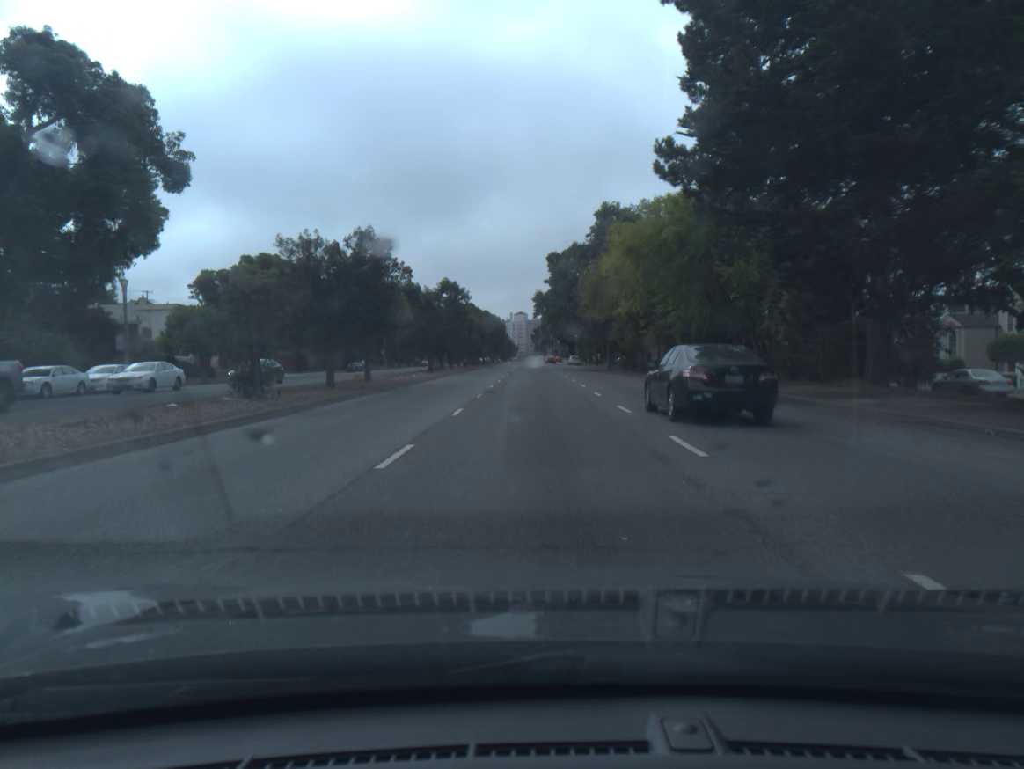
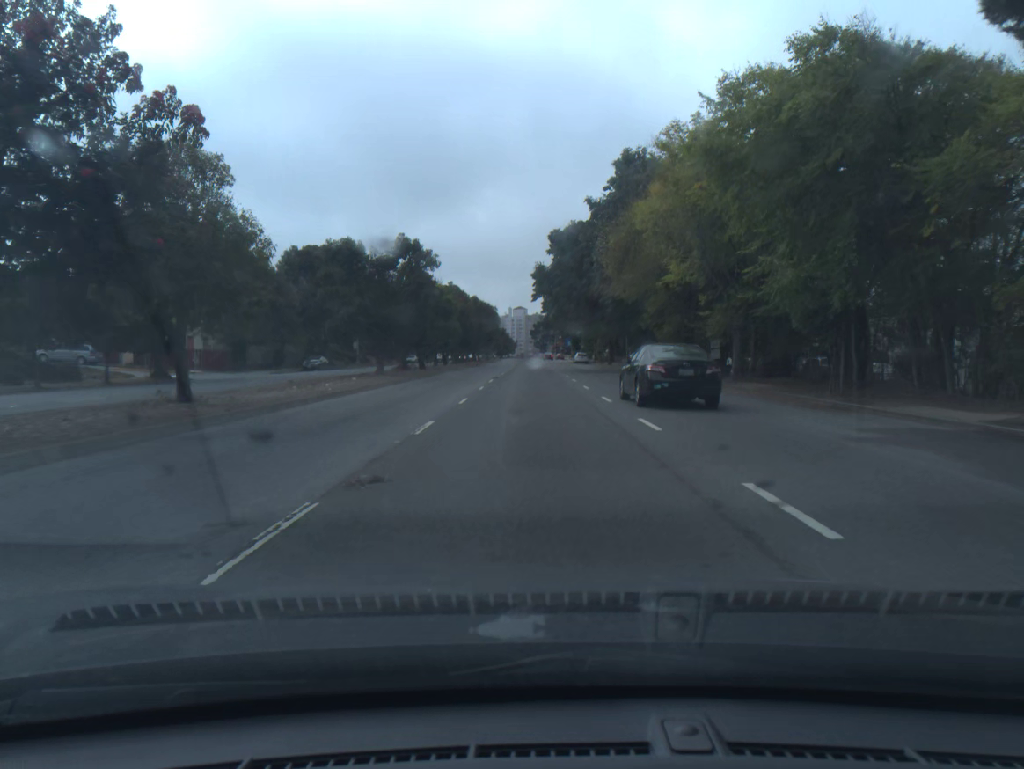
(0.0, +19.0) m; 0°
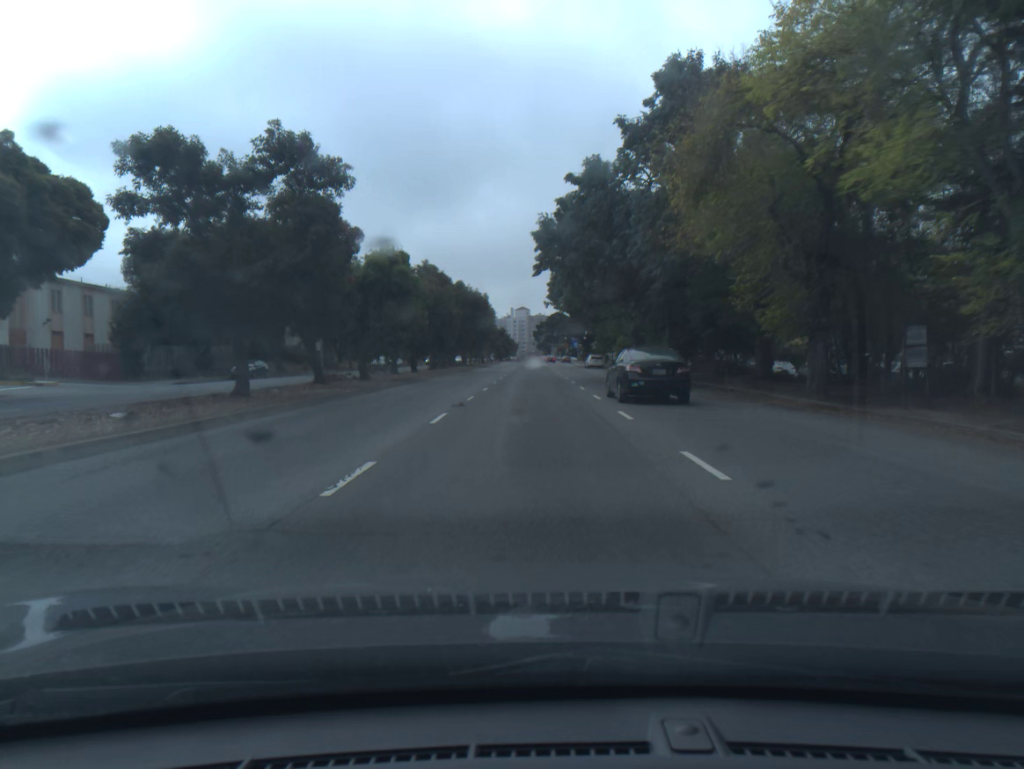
(0.0, +19.3) m; 0°
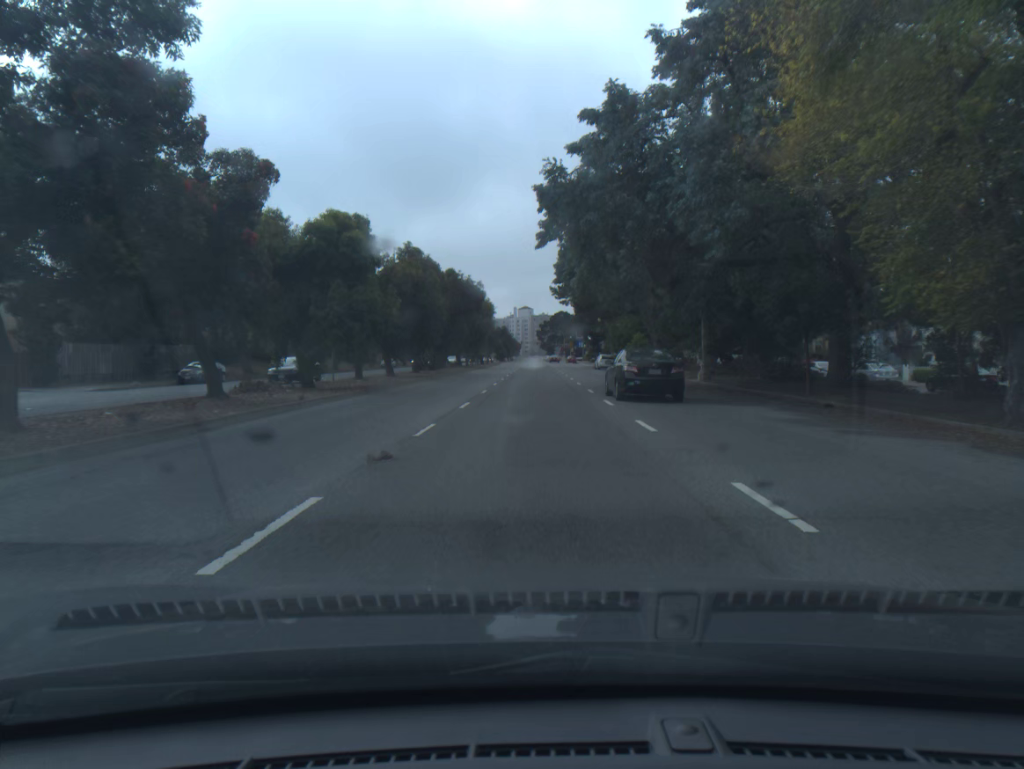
(0.0, +9.7) m; 0°
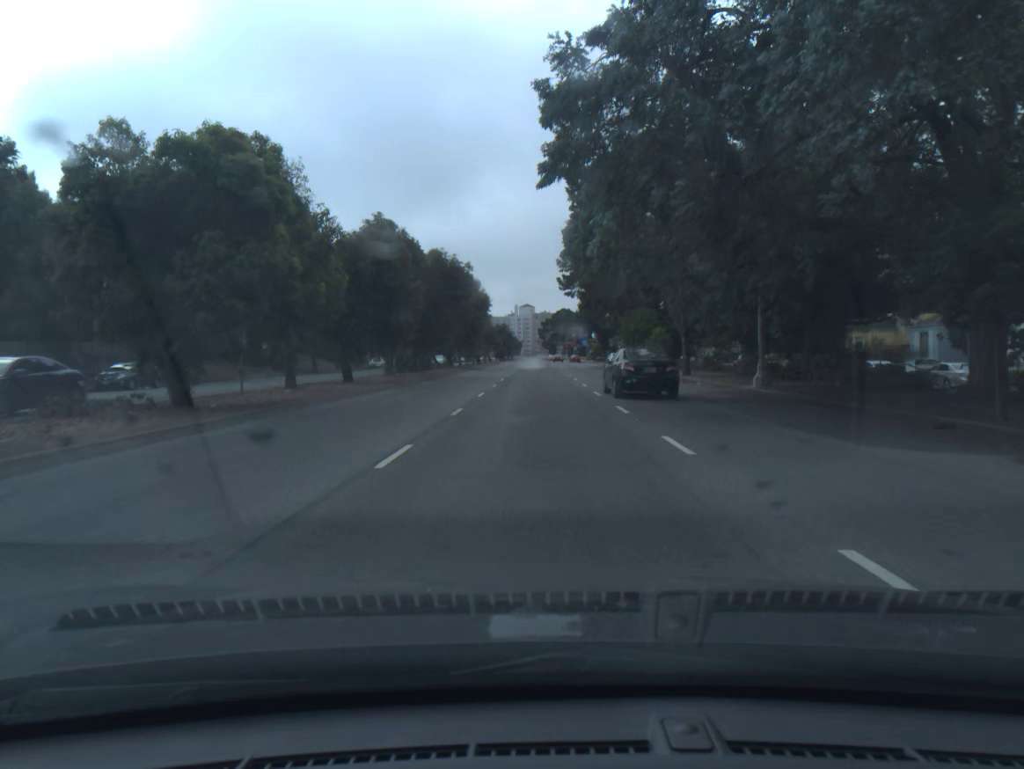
(0.0, +9.8) m; 0°
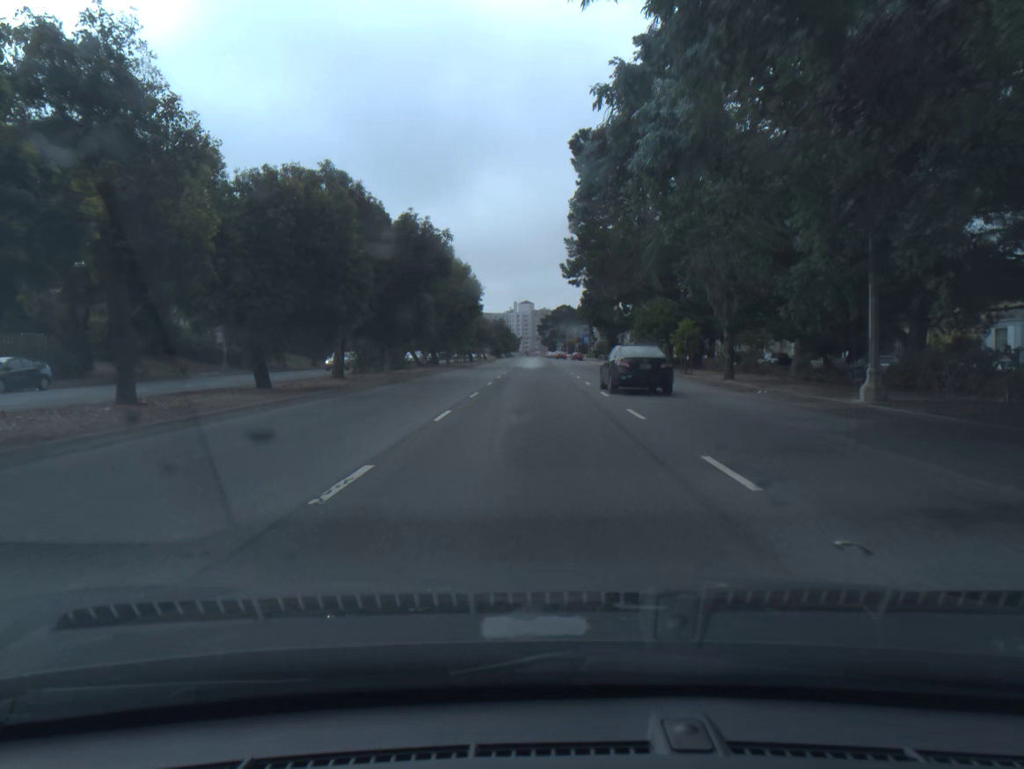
(0.0, +9.8) m; 0°
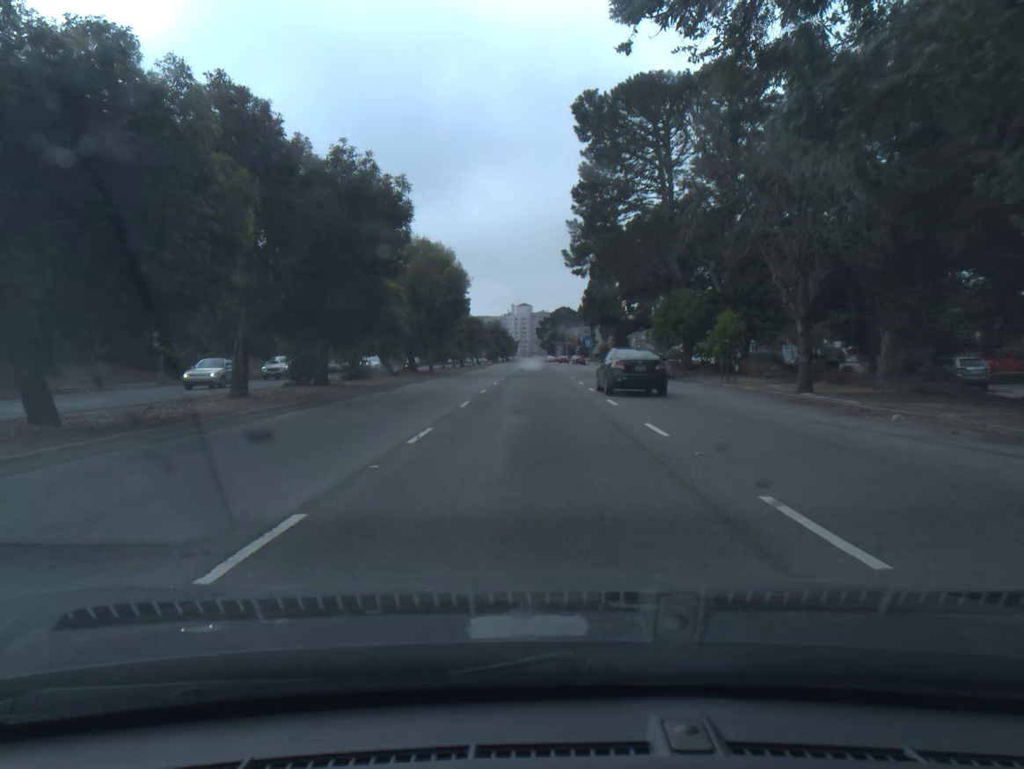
(0.0, +9.9) m; 0°
